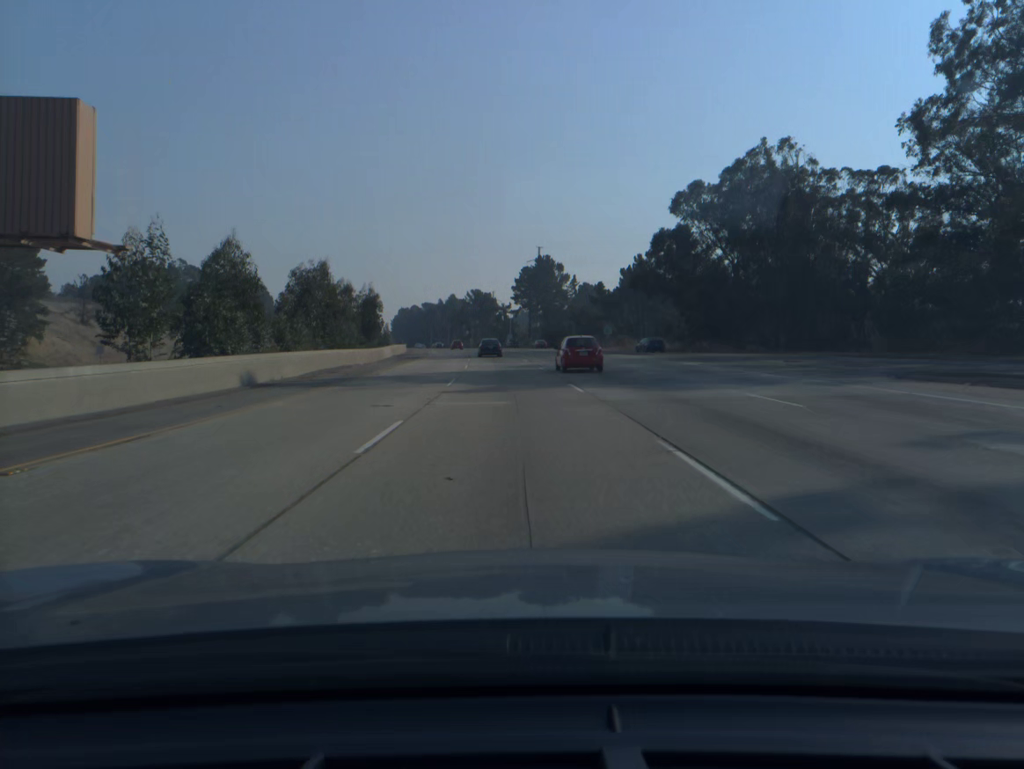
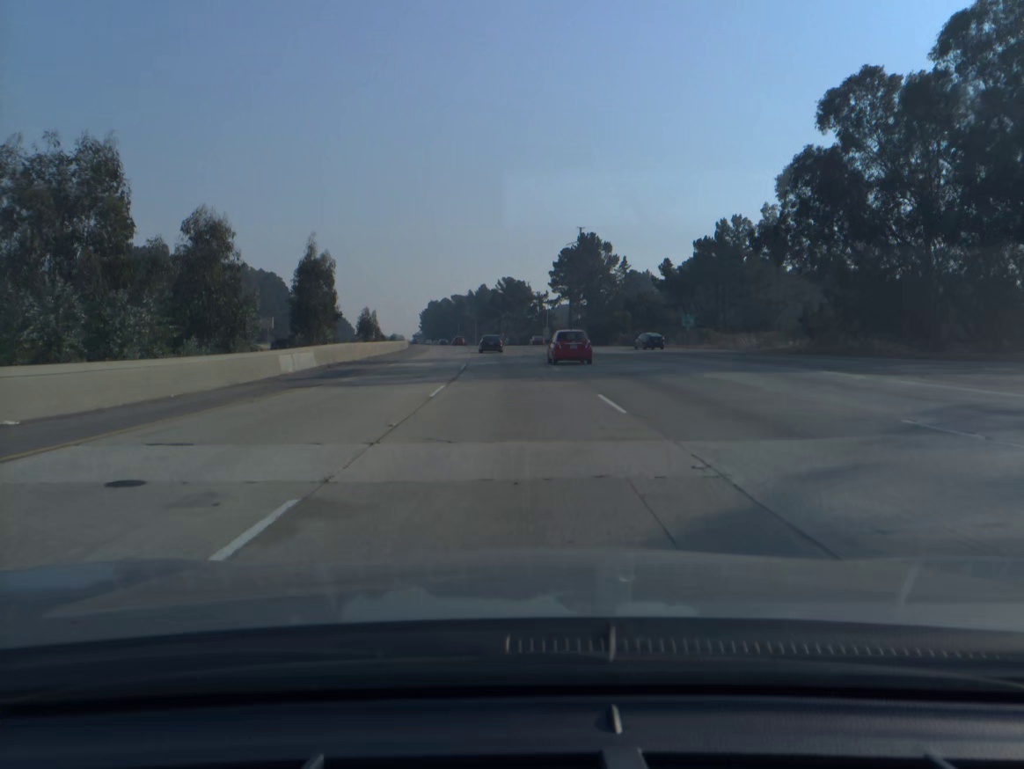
(-0.8, +36.2) m; -2°
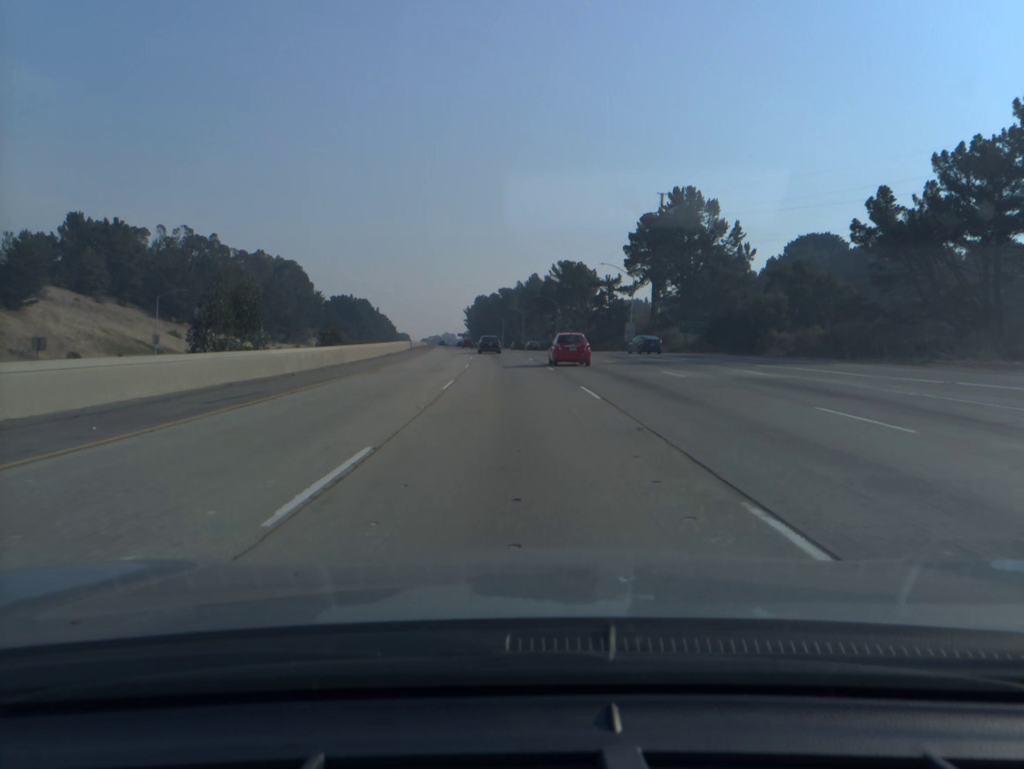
(-1.8, +54.5) m; -4°
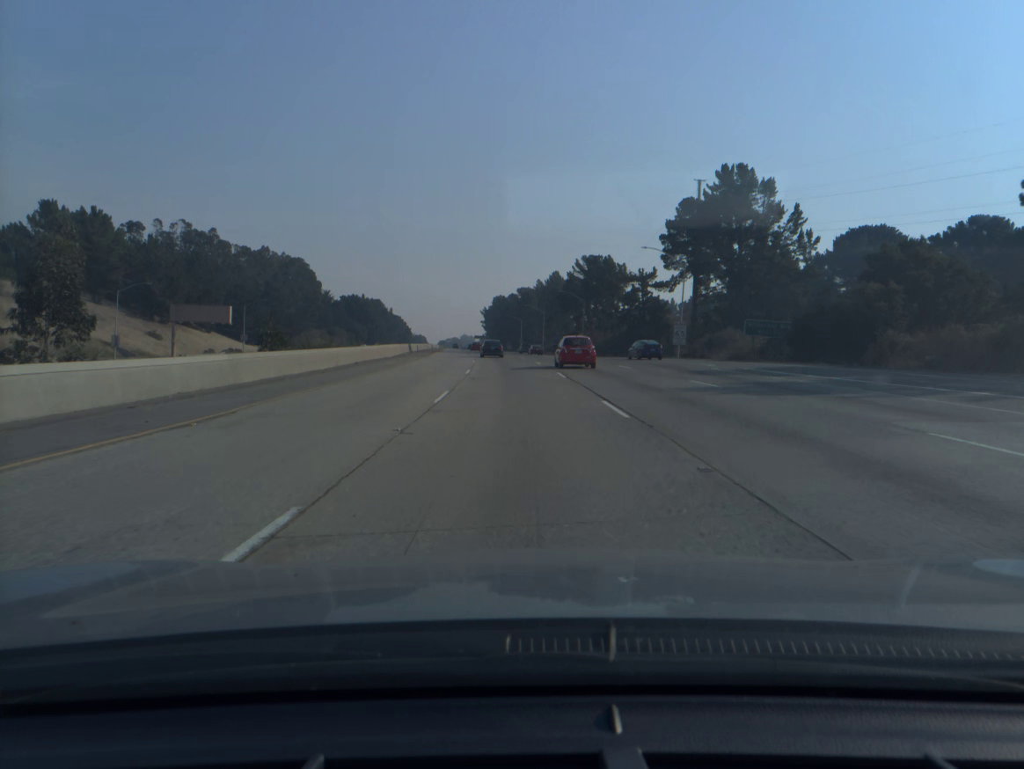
(-0.2, +18.2) m; -1°
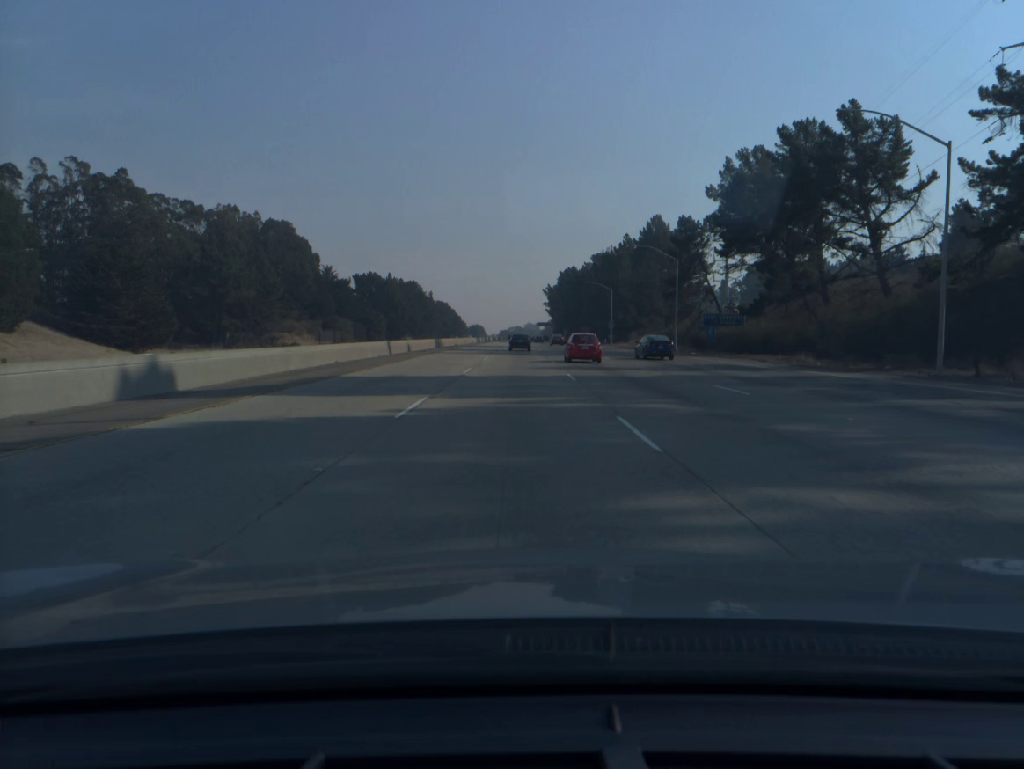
(-4.0, +91.3) m; -5°
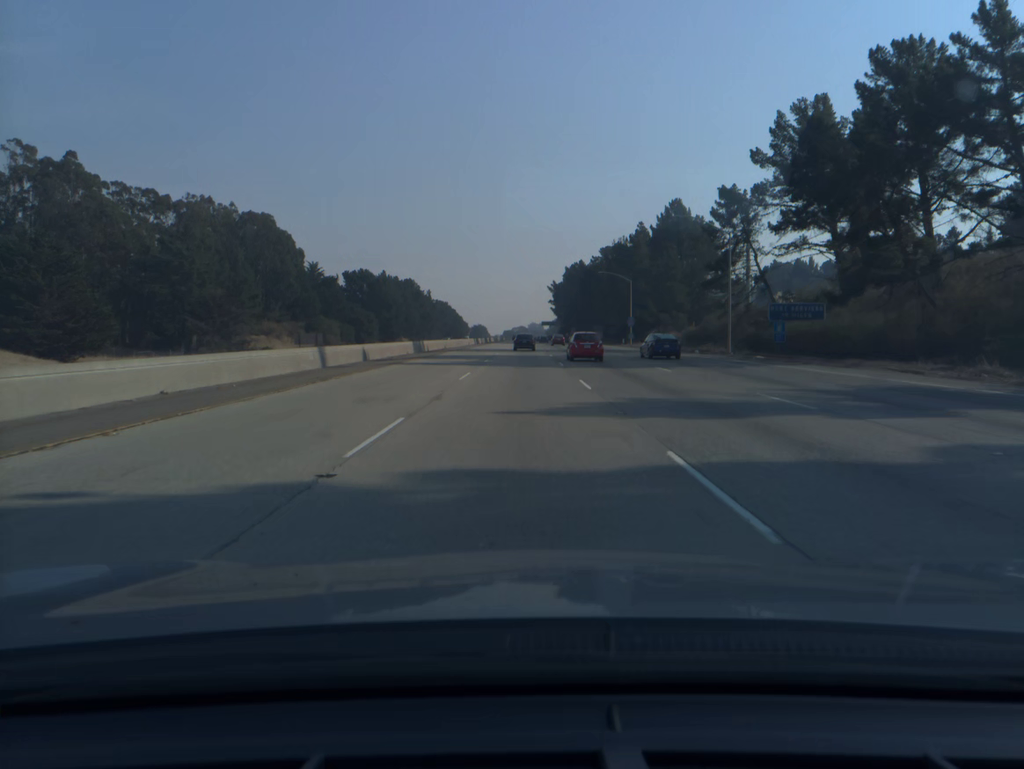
(-0.1, +18.5) m; 0°
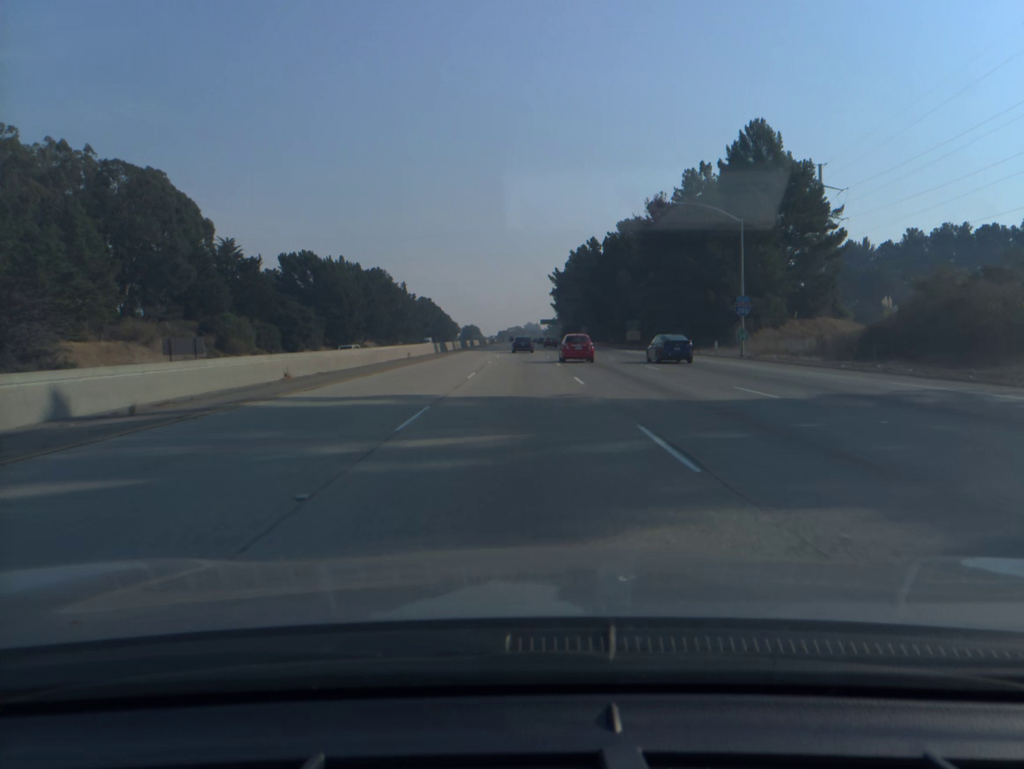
(+0.1, +55.7) m; 0°
